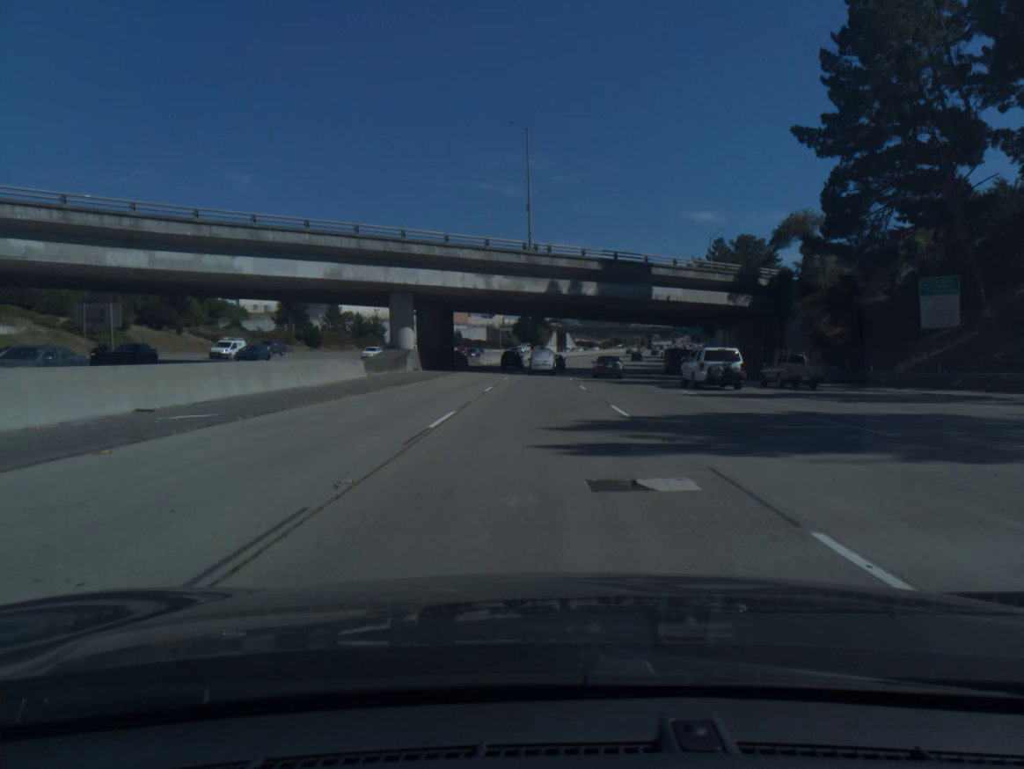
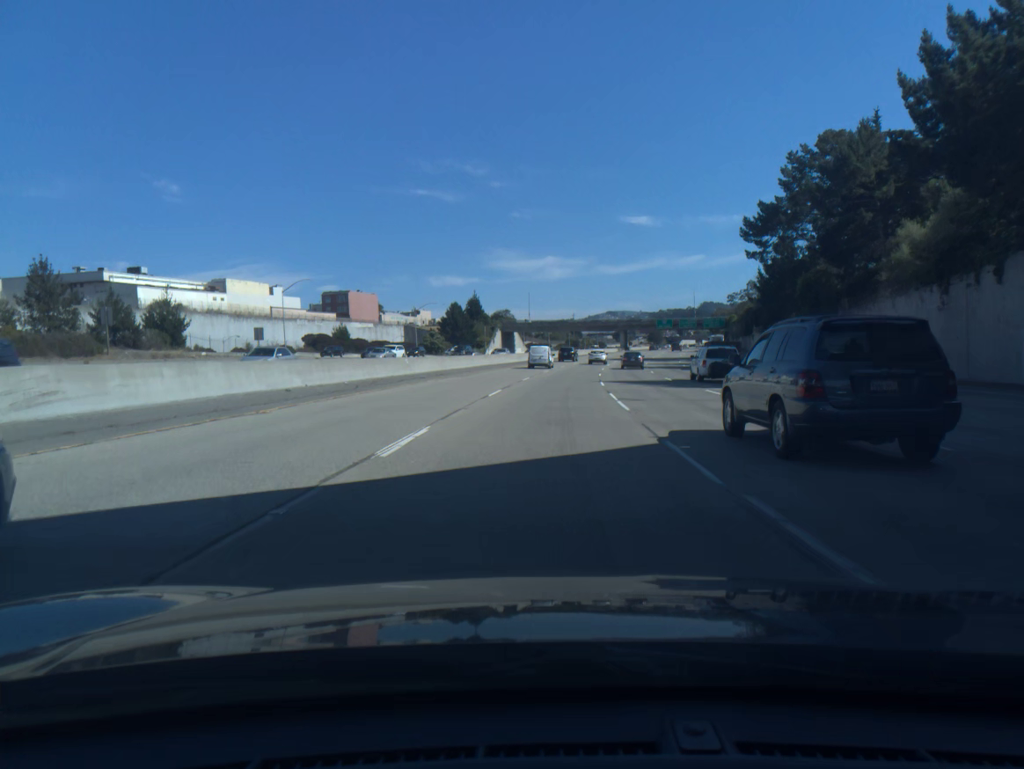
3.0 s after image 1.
(+1.2, +81.7) m; +4°
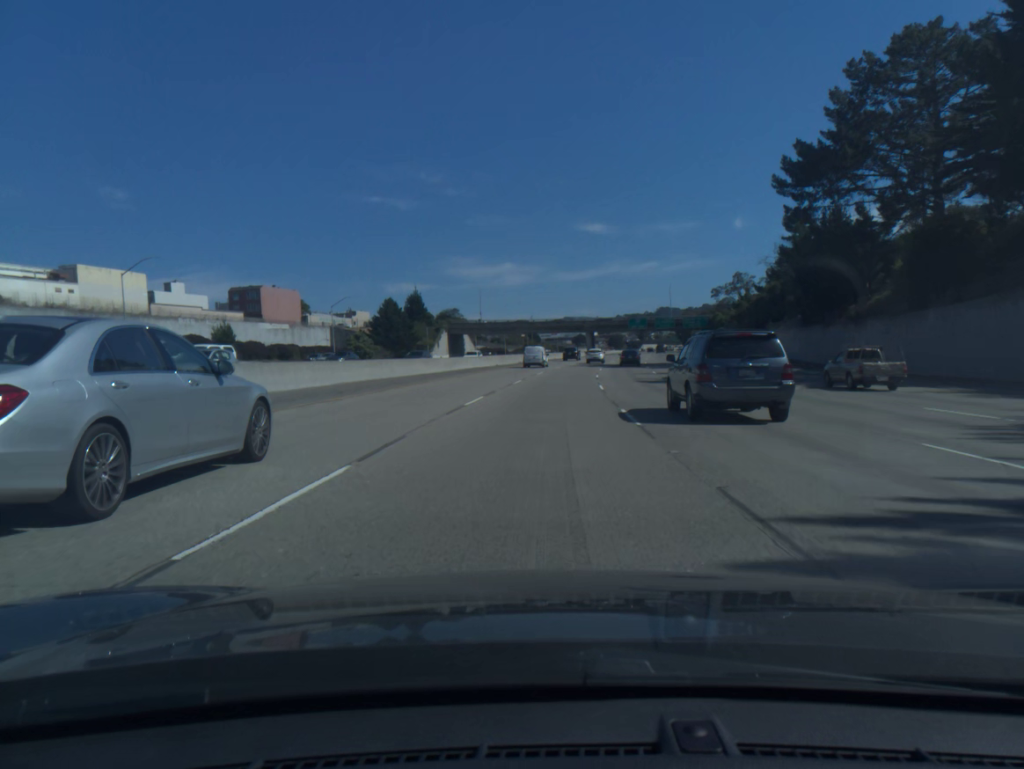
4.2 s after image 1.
(+0.9, +33.0) m; +3°
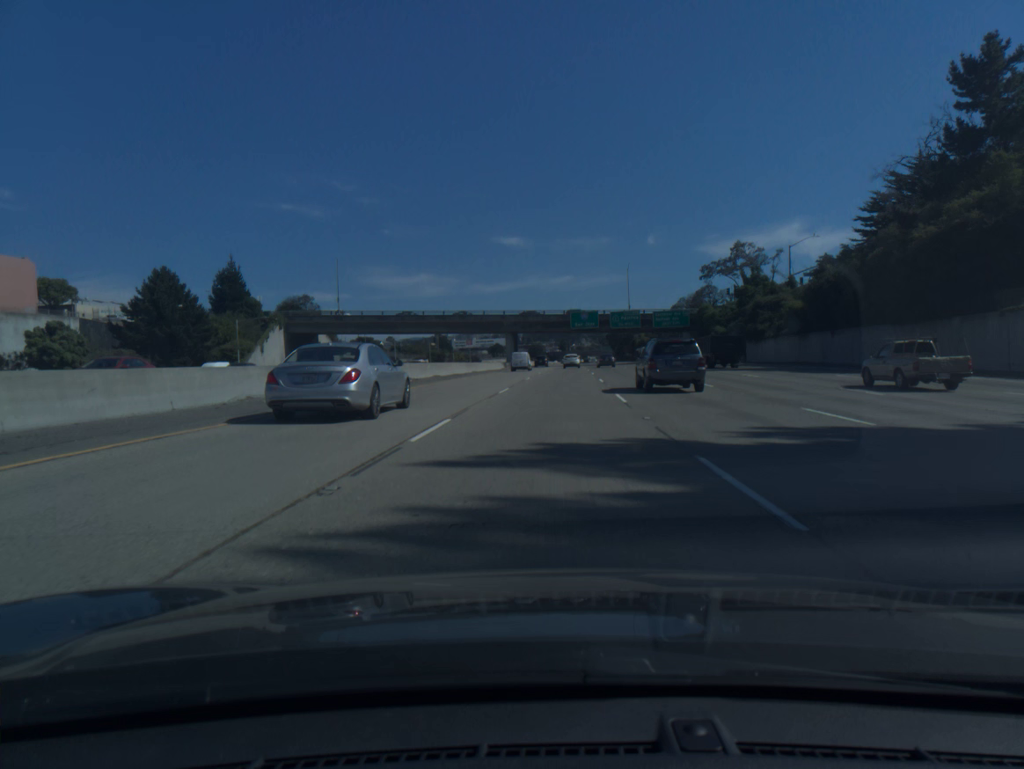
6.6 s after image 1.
(+3.3, +66.8) m; +6°
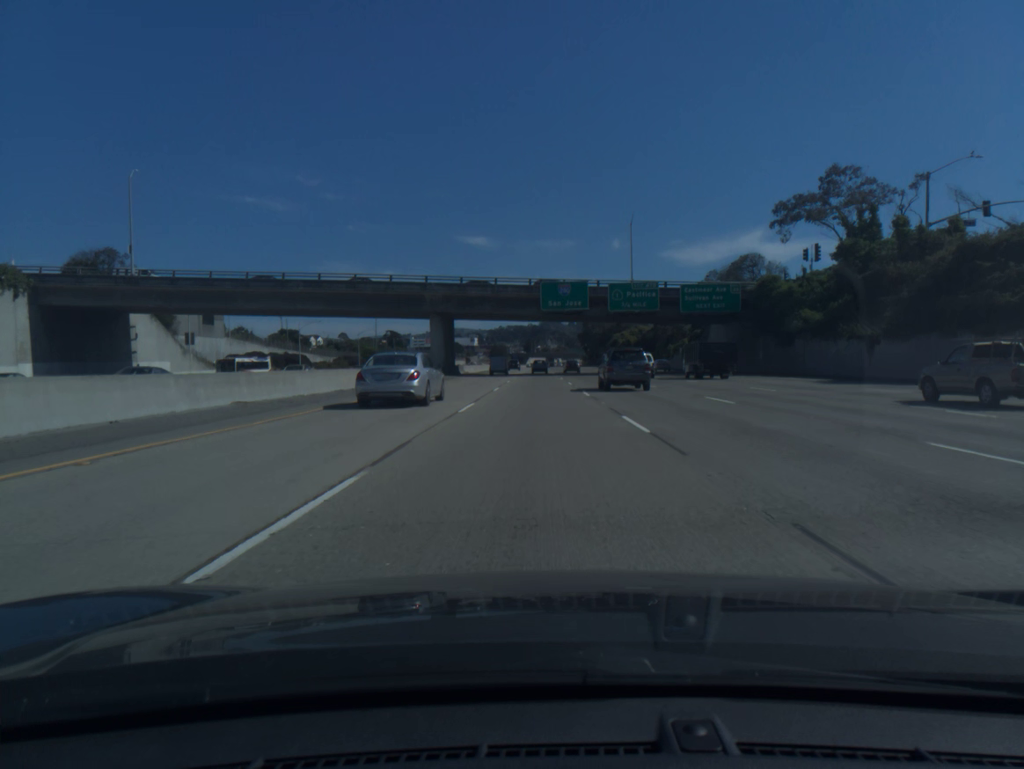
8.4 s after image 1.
(+1.5, +50.6) m; +3°
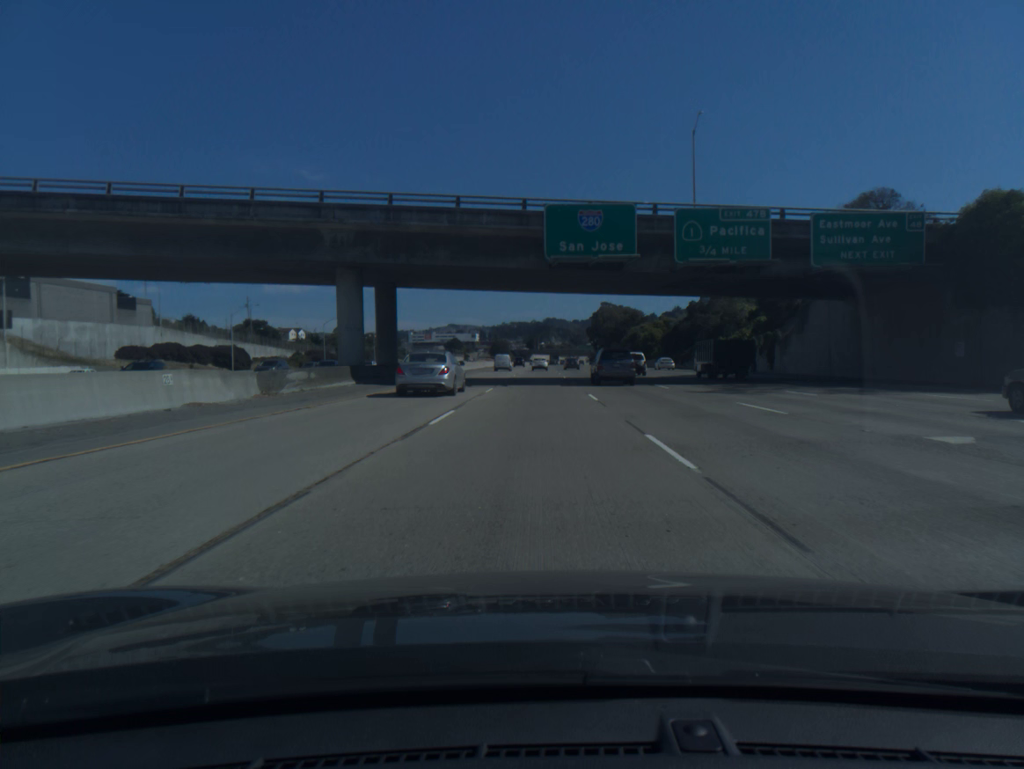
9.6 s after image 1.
(0.0, +33.9) m; 0°
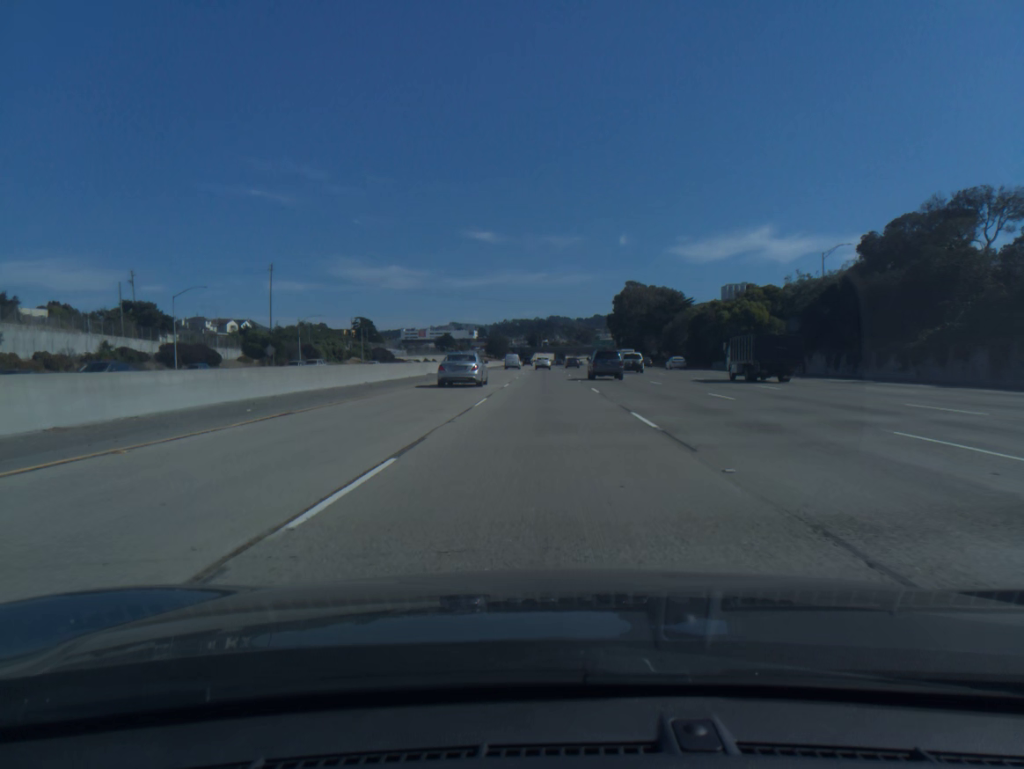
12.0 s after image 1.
(-0.3, +67.9) m; 0°
